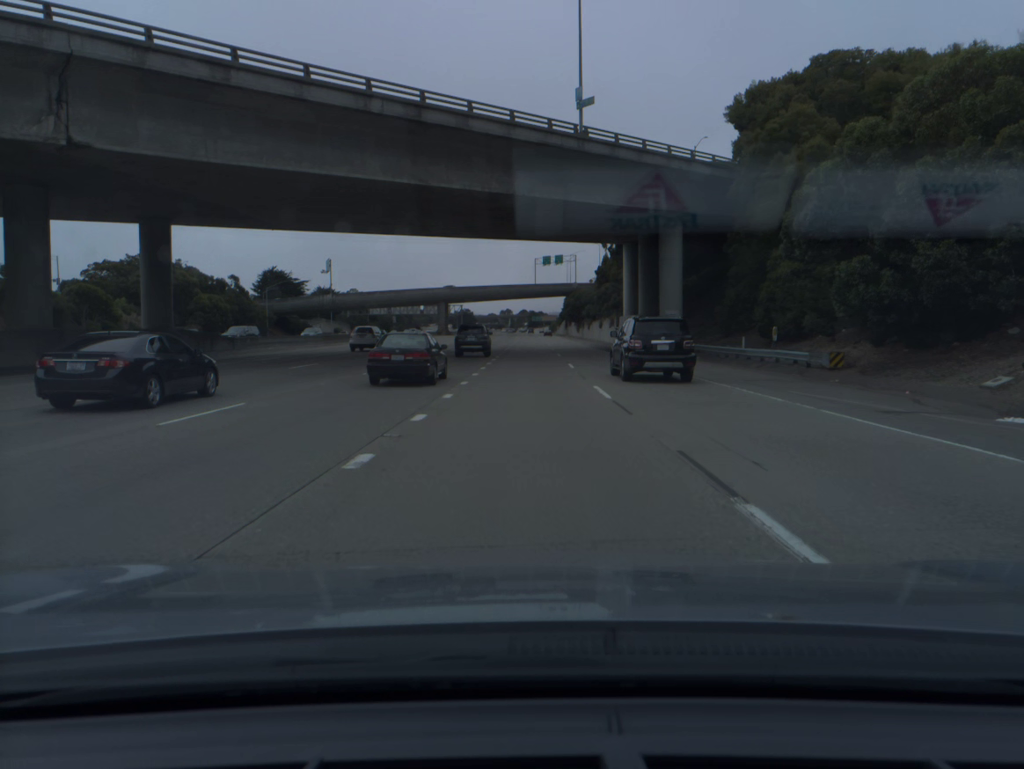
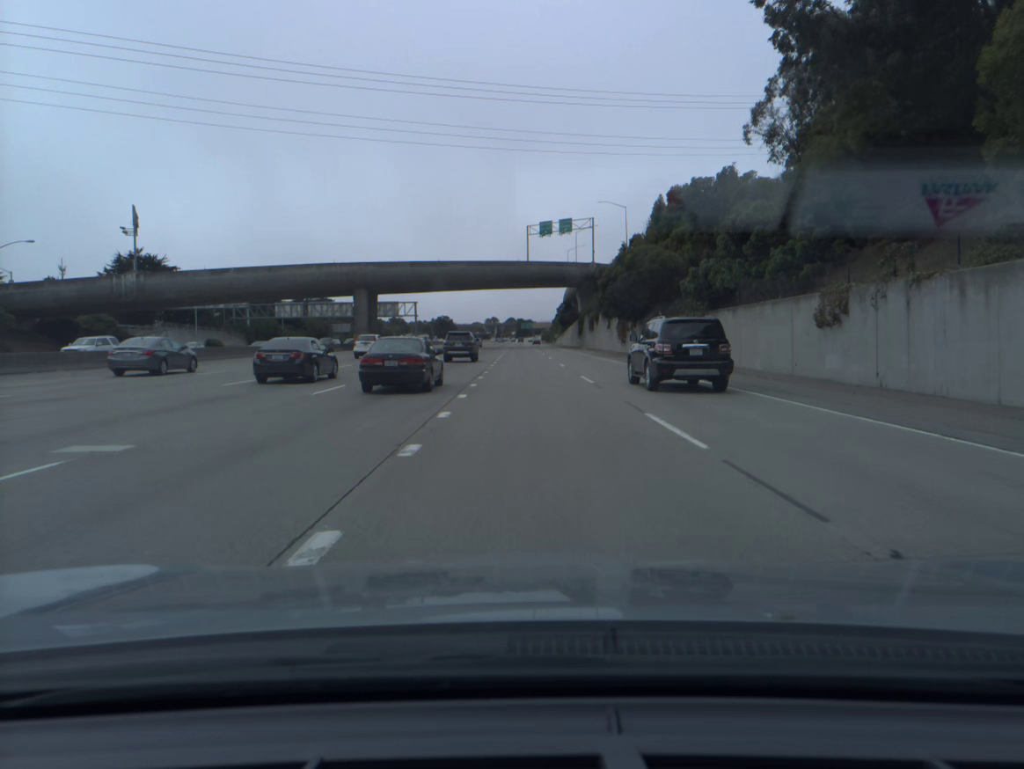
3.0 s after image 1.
(+0.2, +79.8) m; +1°
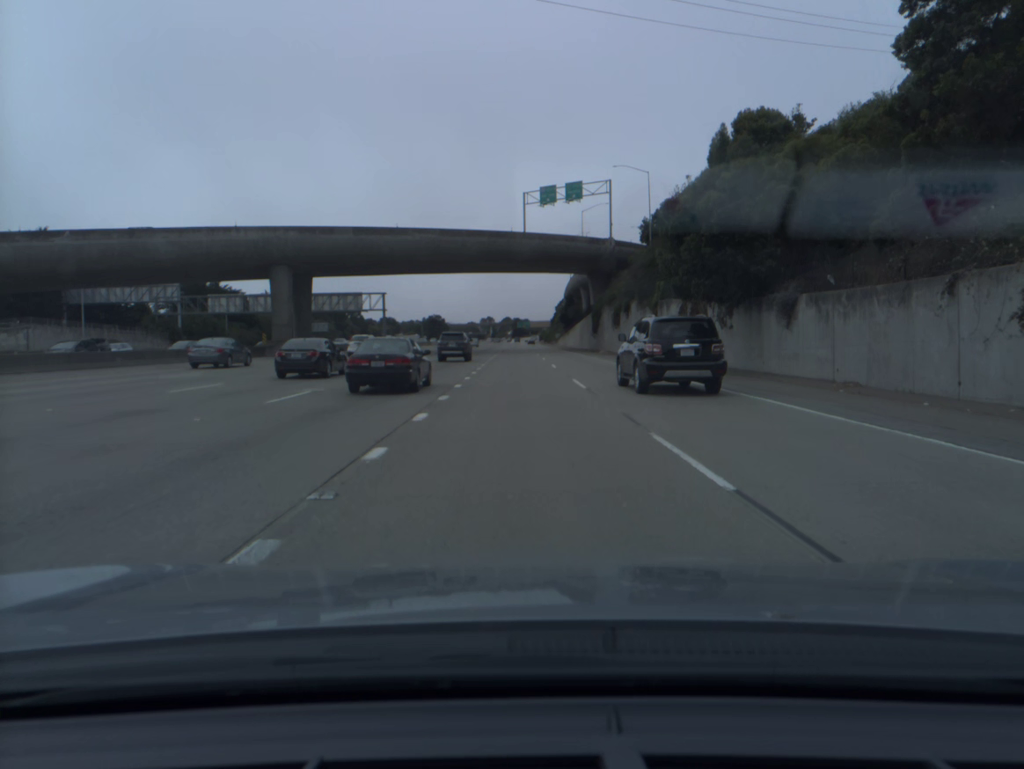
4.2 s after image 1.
(+0.2, +31.7) m; 0°
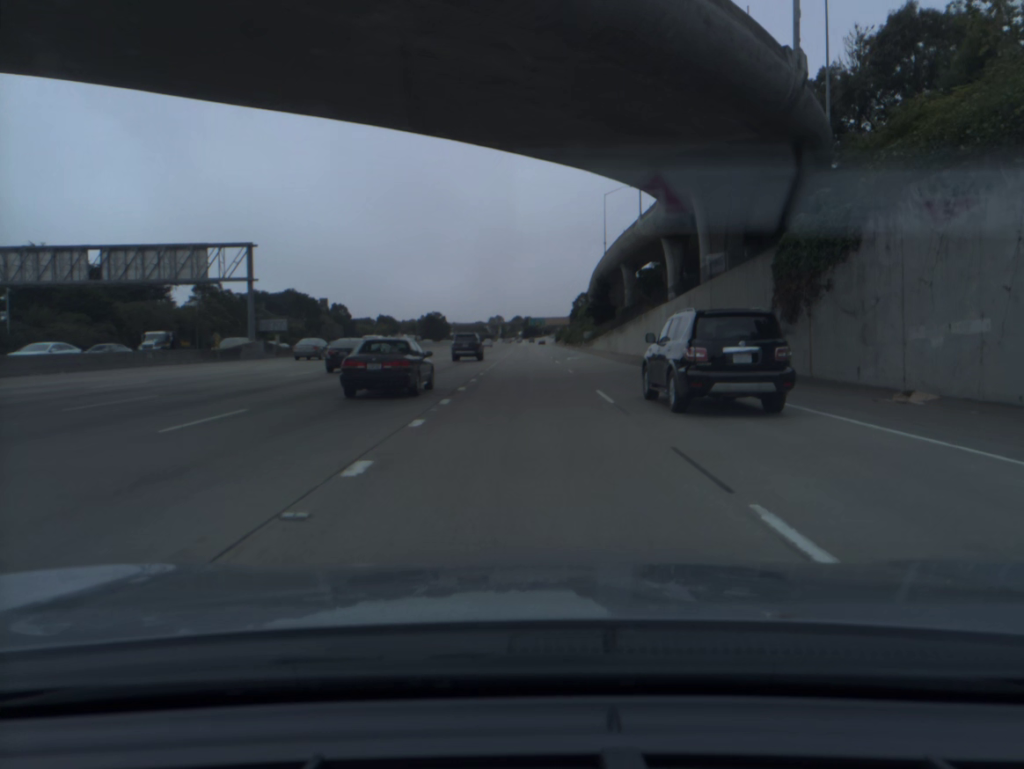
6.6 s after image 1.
(-0.4, +63.8) m; -1°
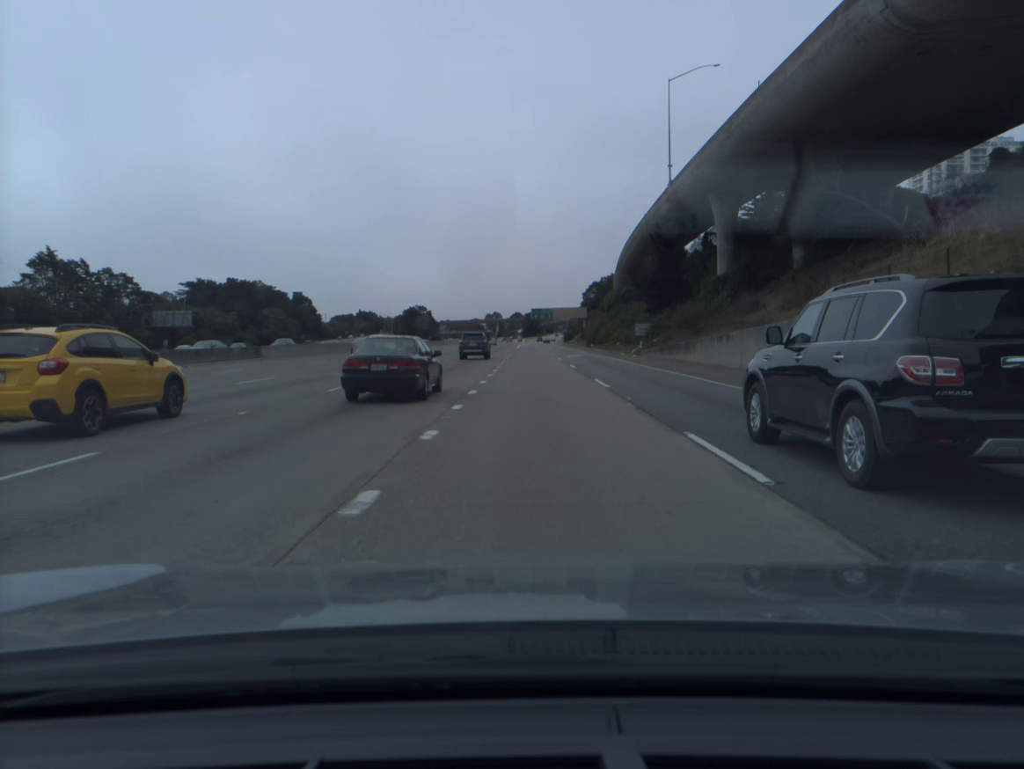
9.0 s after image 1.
(-0.1, +64.6) m; 0°
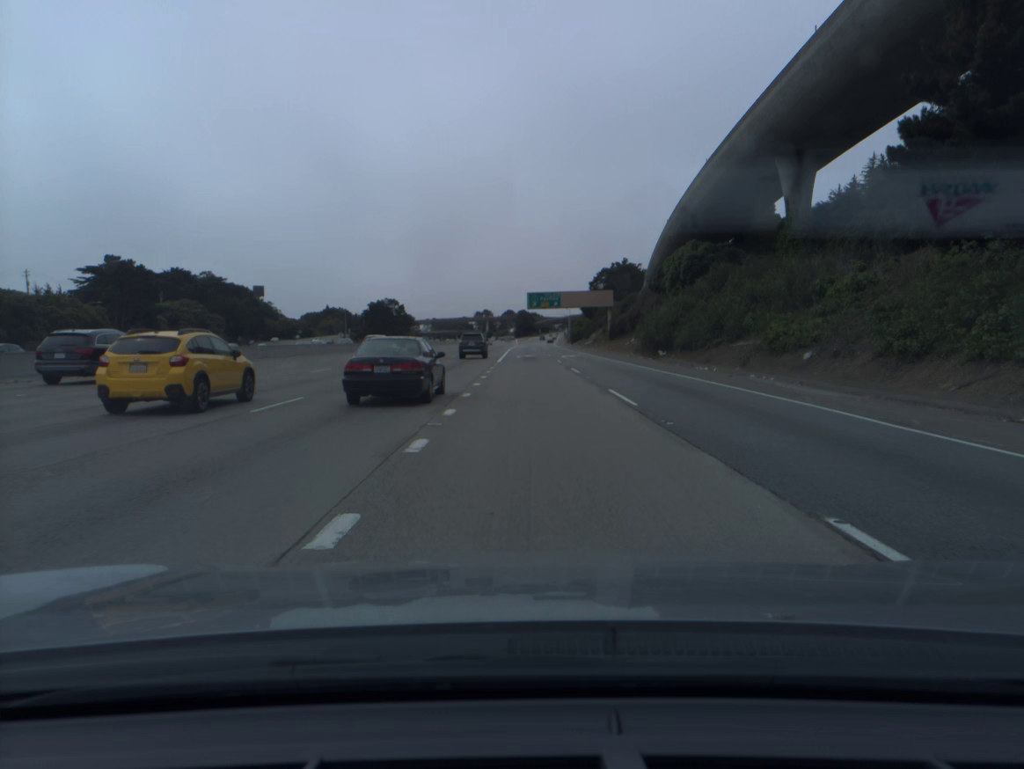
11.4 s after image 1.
(+0.2, +63.8) m; 0°
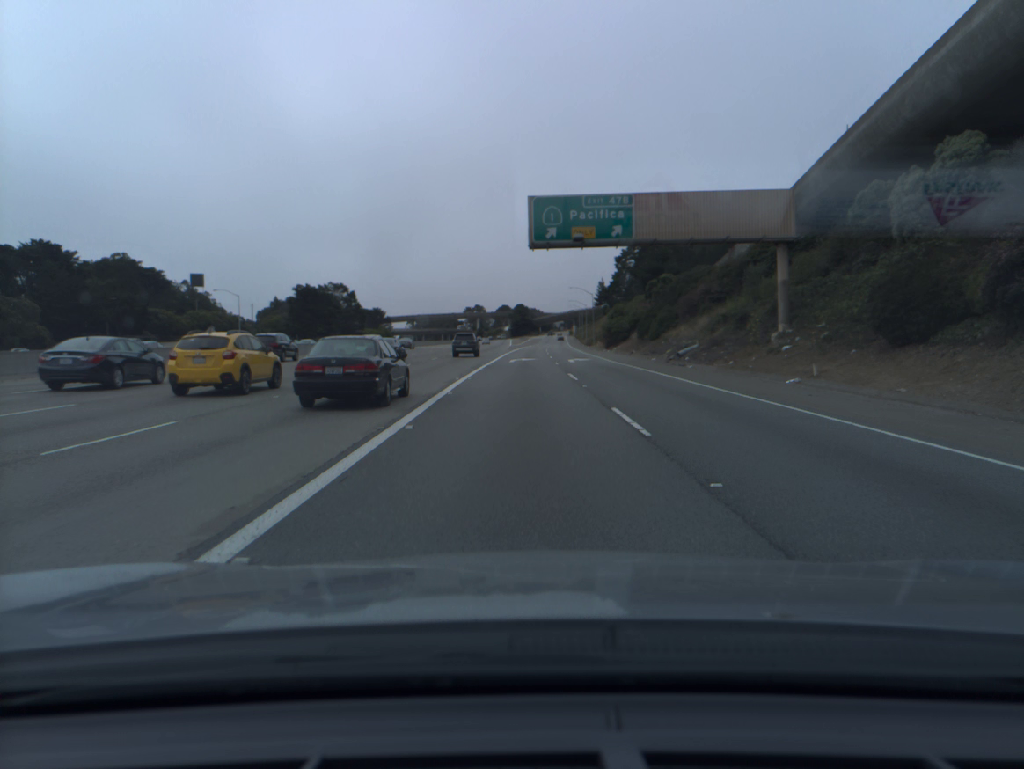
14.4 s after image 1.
(+0.2, +78.7) m; 0°
